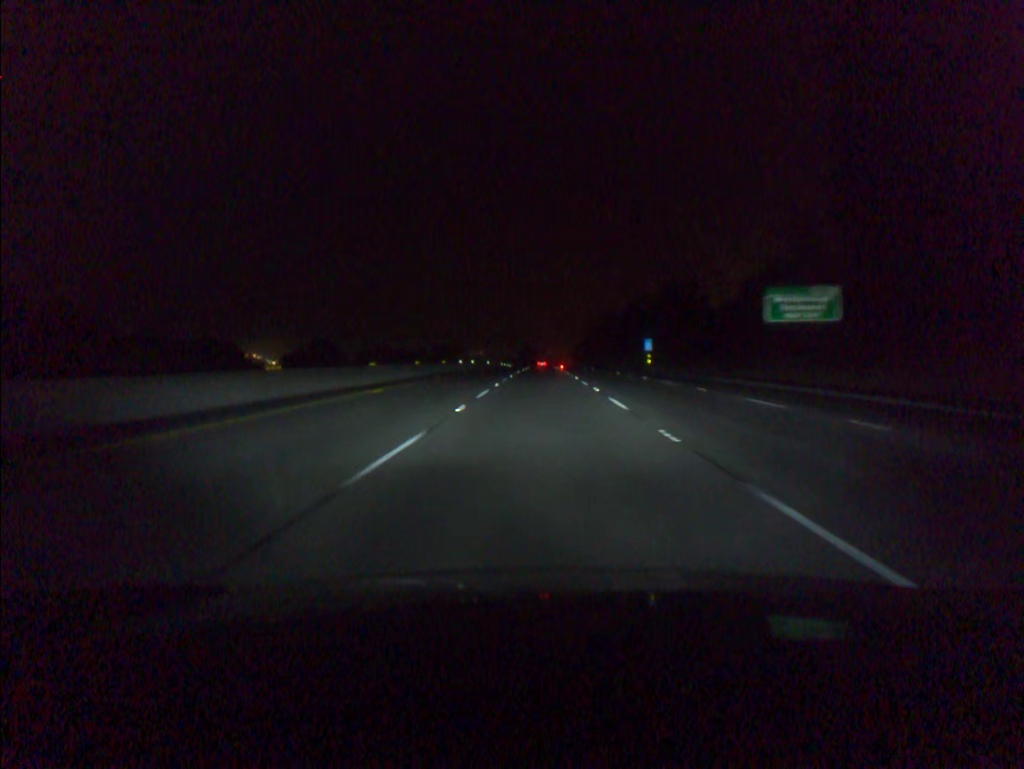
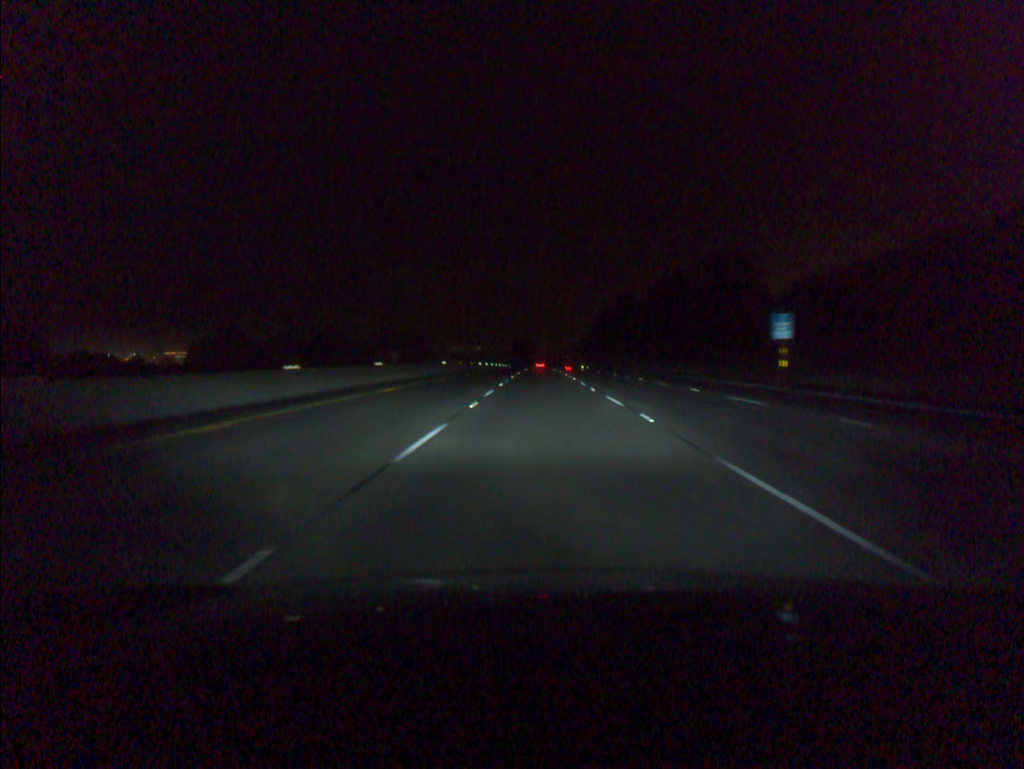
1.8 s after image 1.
(0.0, +56.8) m; 0°
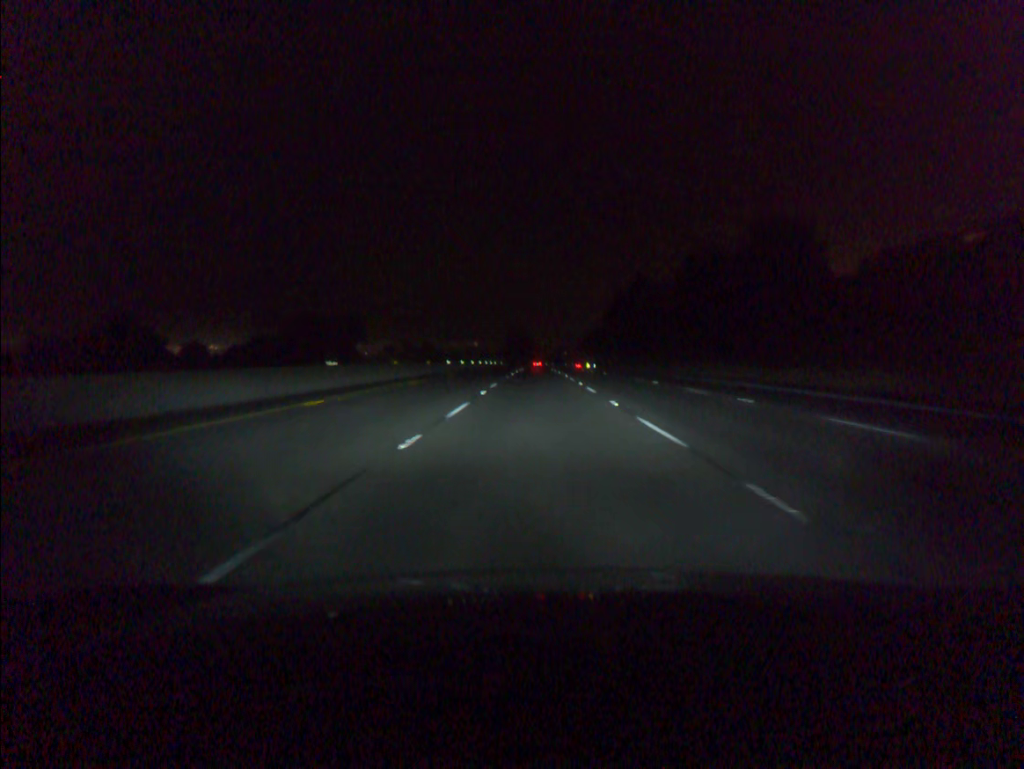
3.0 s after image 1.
(+0.1, +37.8) m; 0°
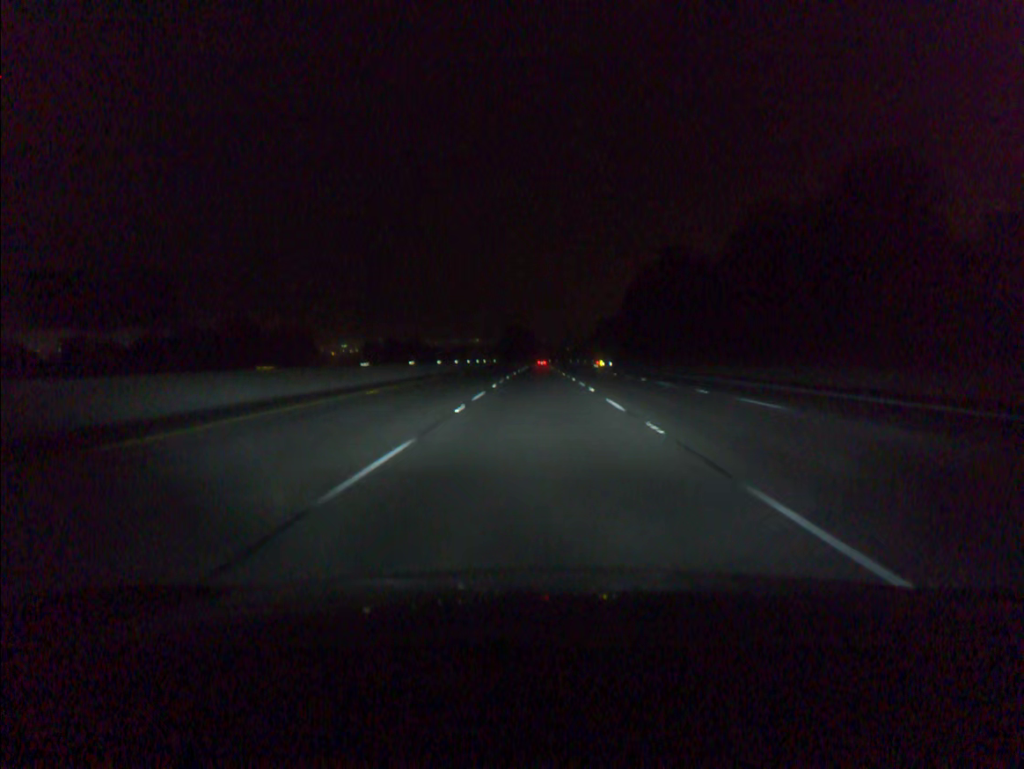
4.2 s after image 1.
(-0.1, +37.8) m; 0°
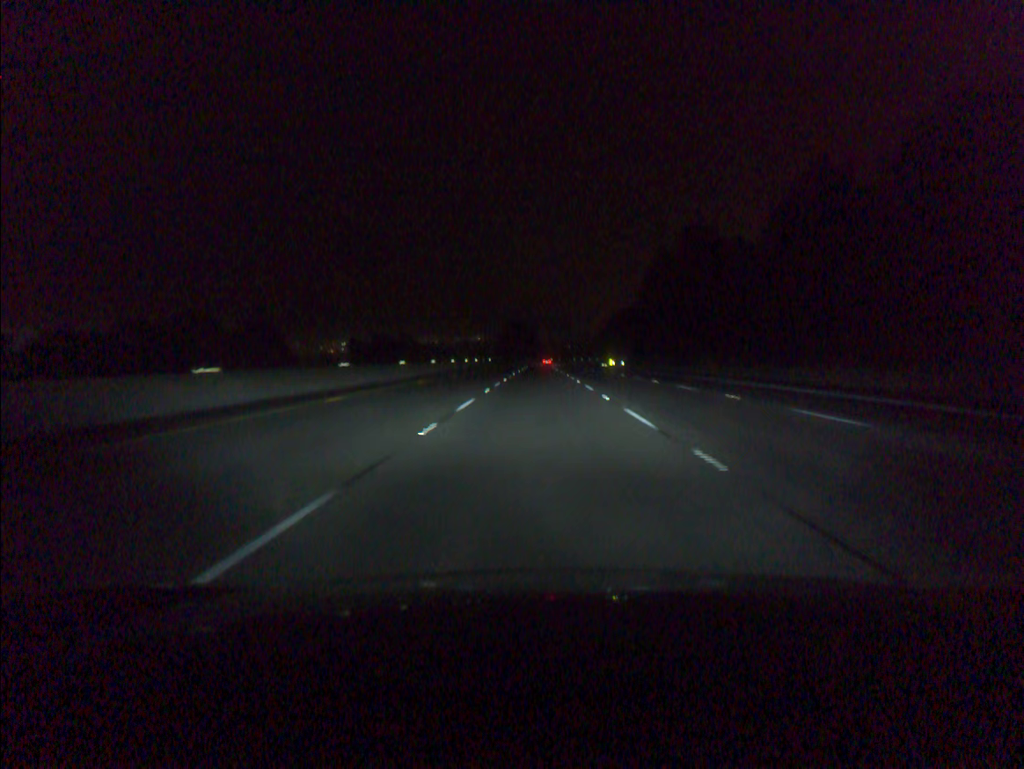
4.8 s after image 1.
(0.0, +18.9) m; 0°
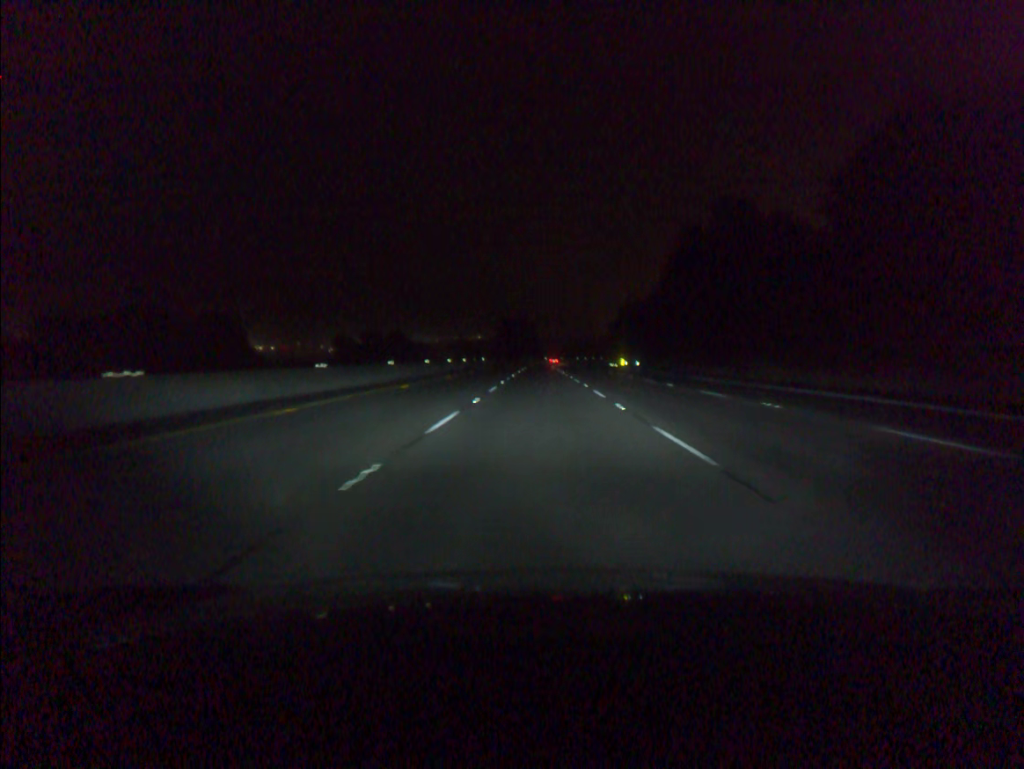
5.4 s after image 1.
(0.0, +18.9) m; 0°
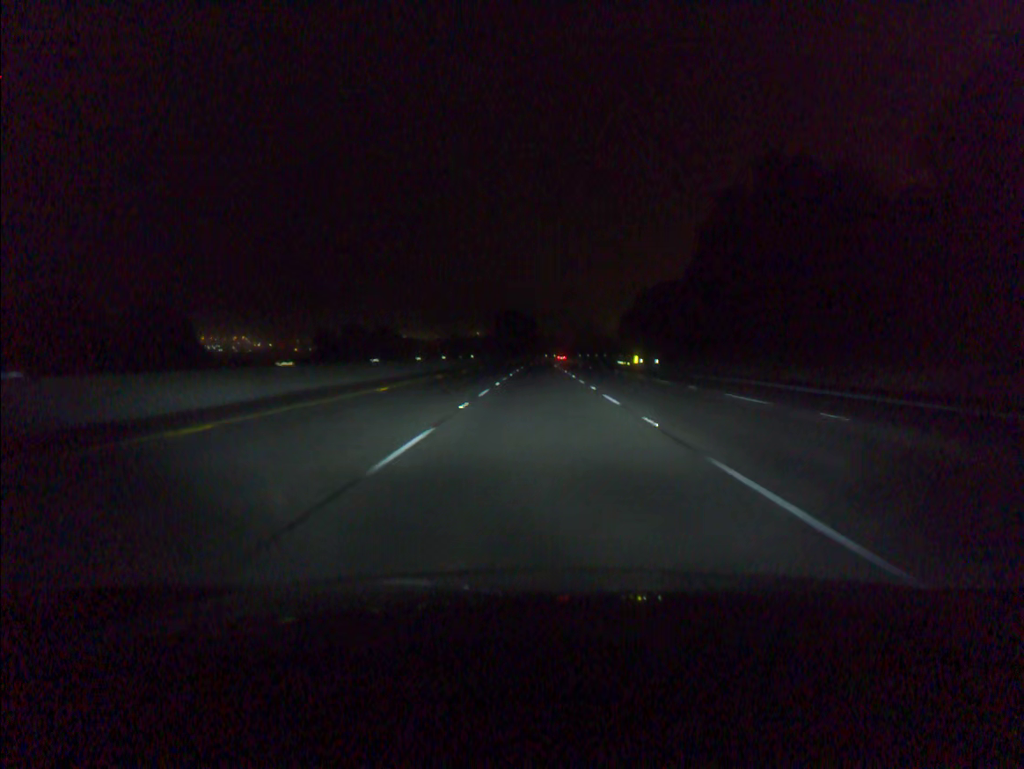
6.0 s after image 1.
(0.0, +18.9) m; 0°
